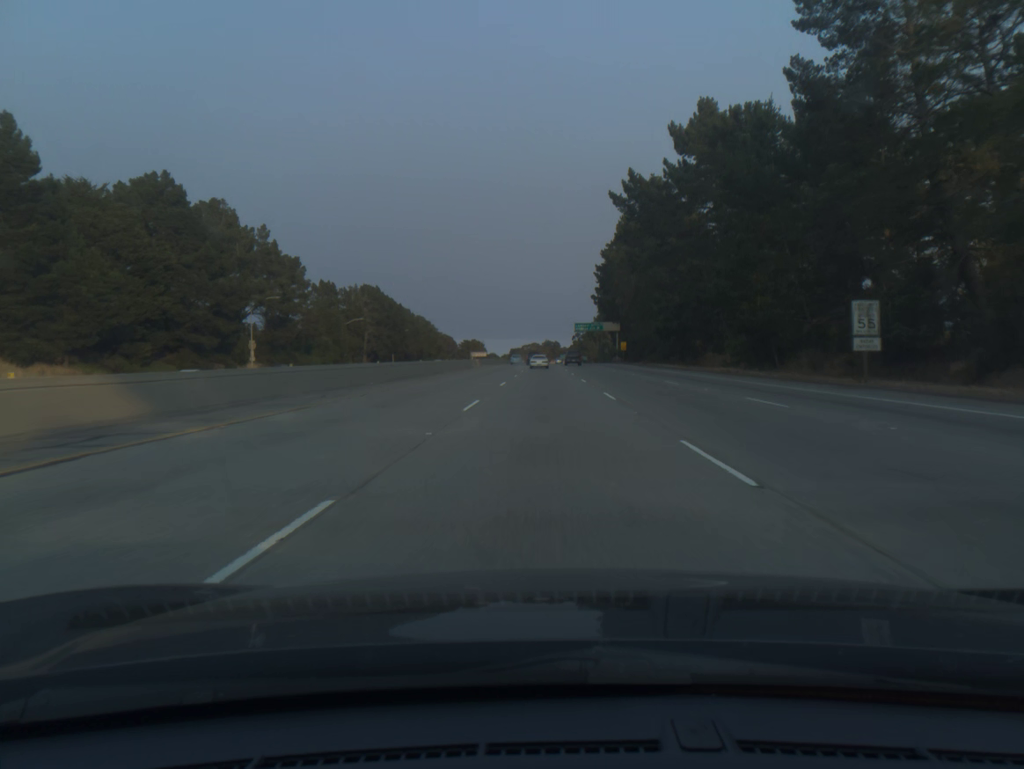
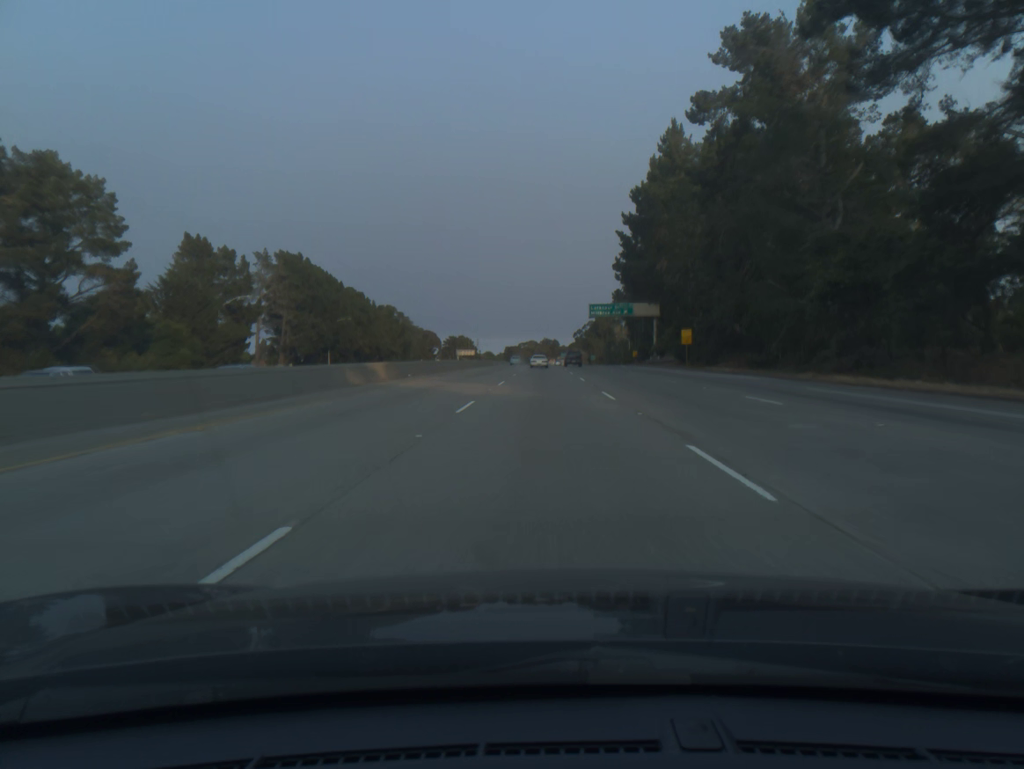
(+0.1, +58.9) m; 0°
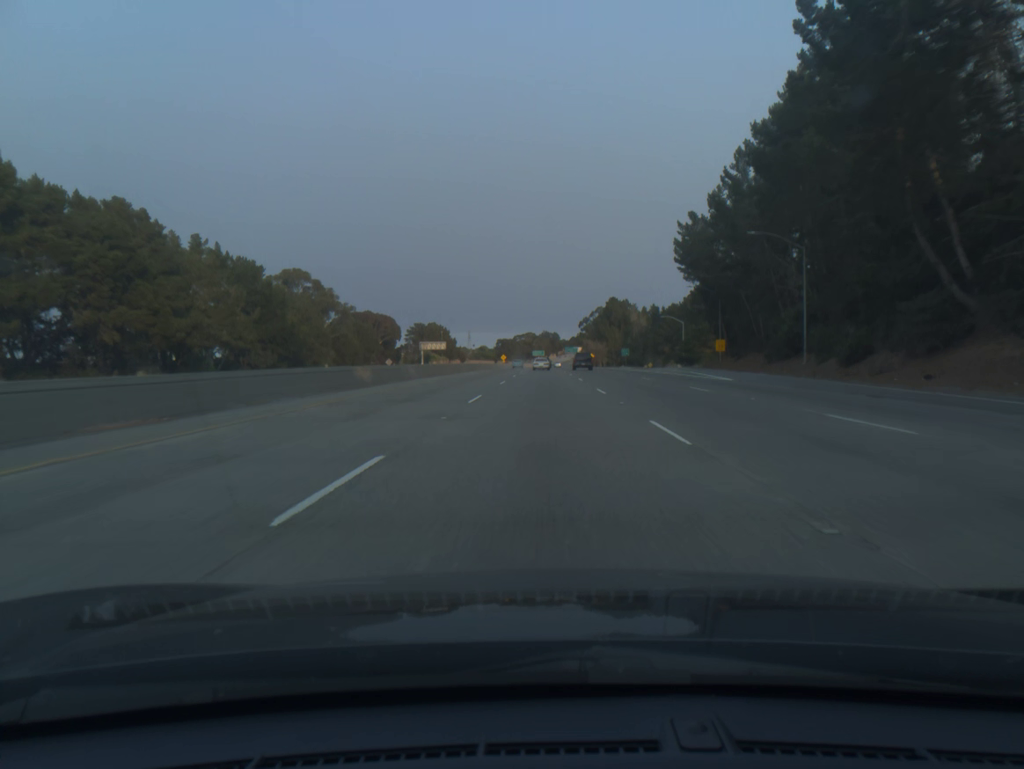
(0.0, +98.1) m; 0°
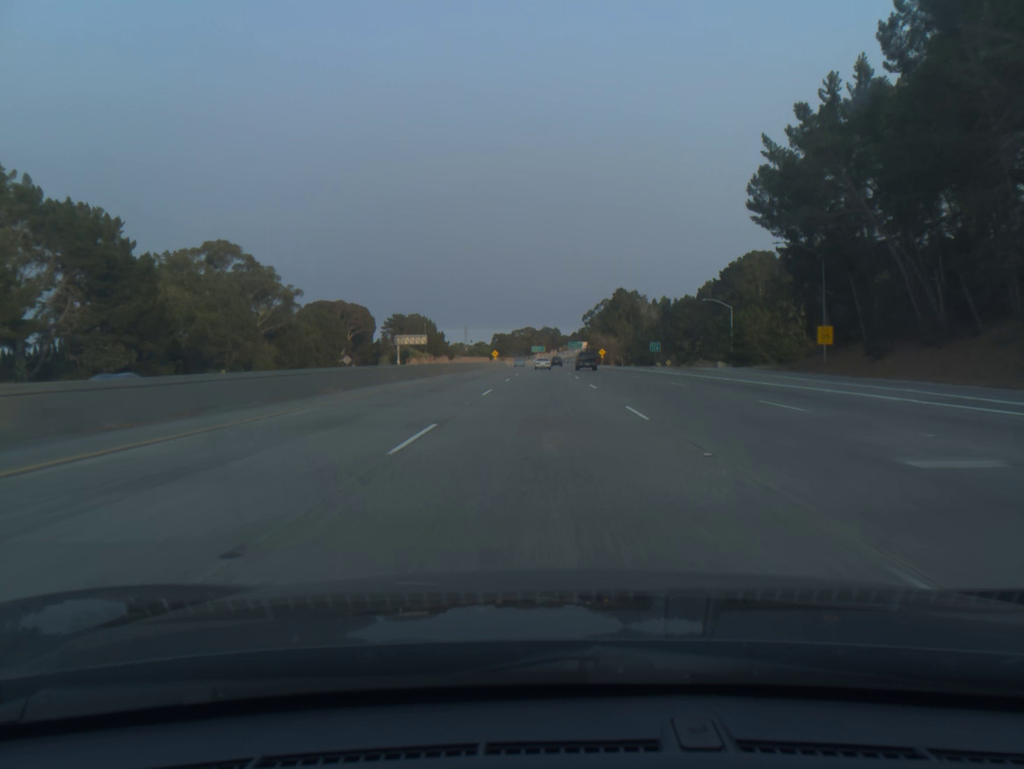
(0.0, +39.4) m; 0°
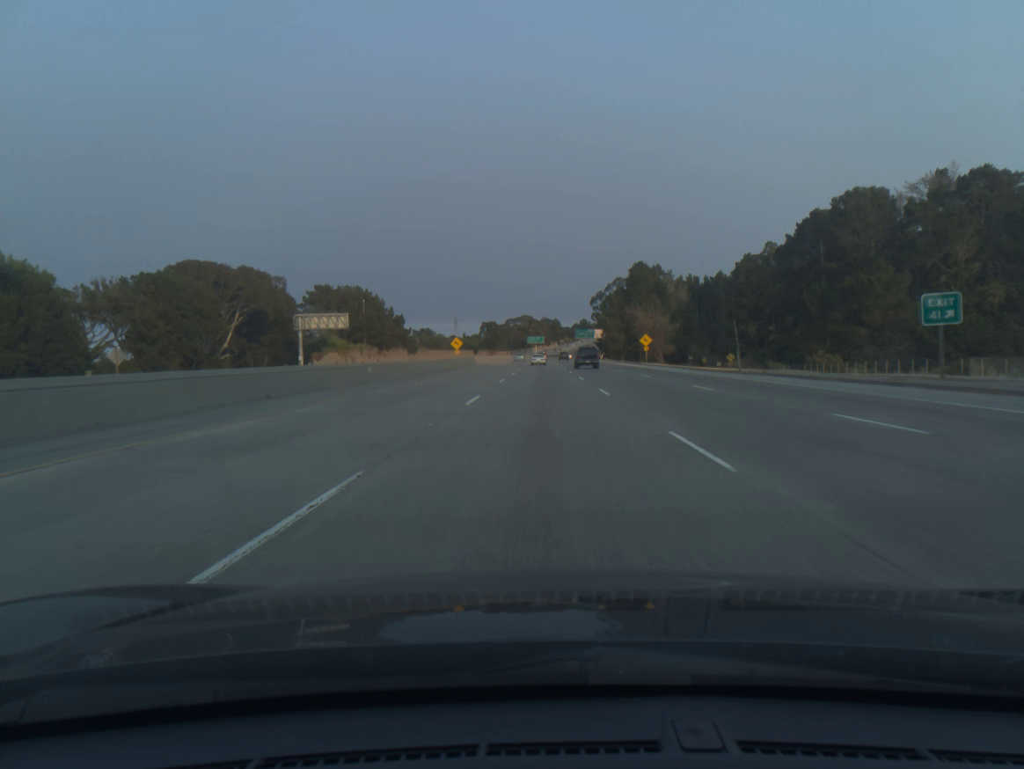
(+0.1, +79.1) m; 0°
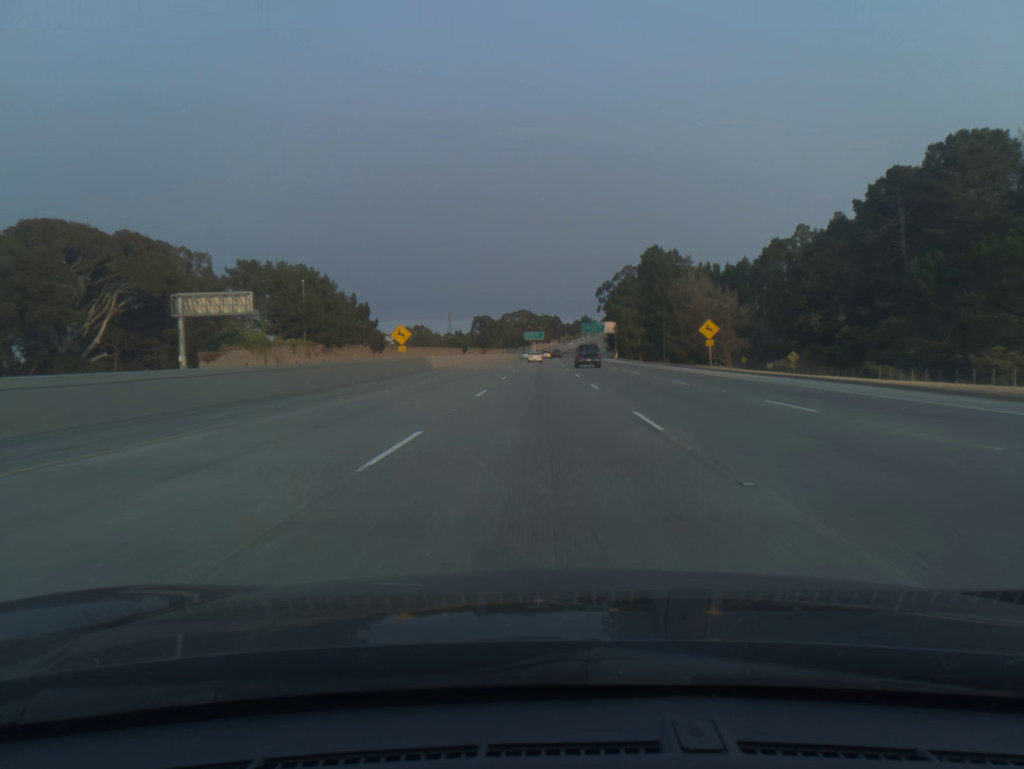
(0.0, +39.6) m; 0°
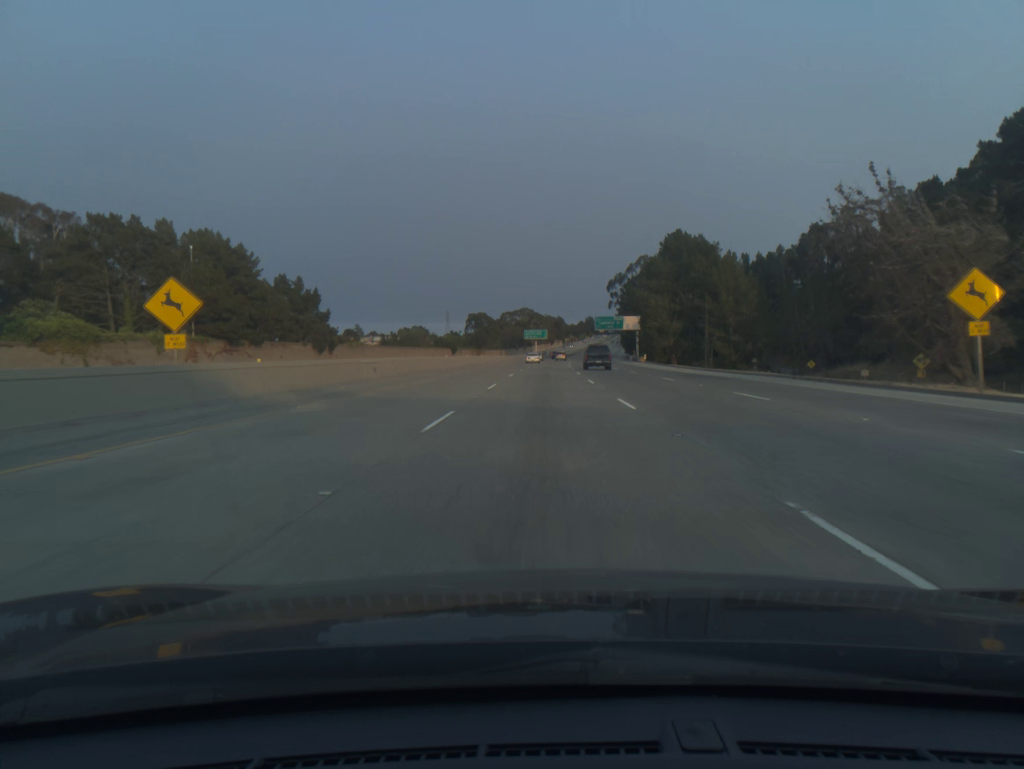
(-0.1, +39.6) m; 0°
